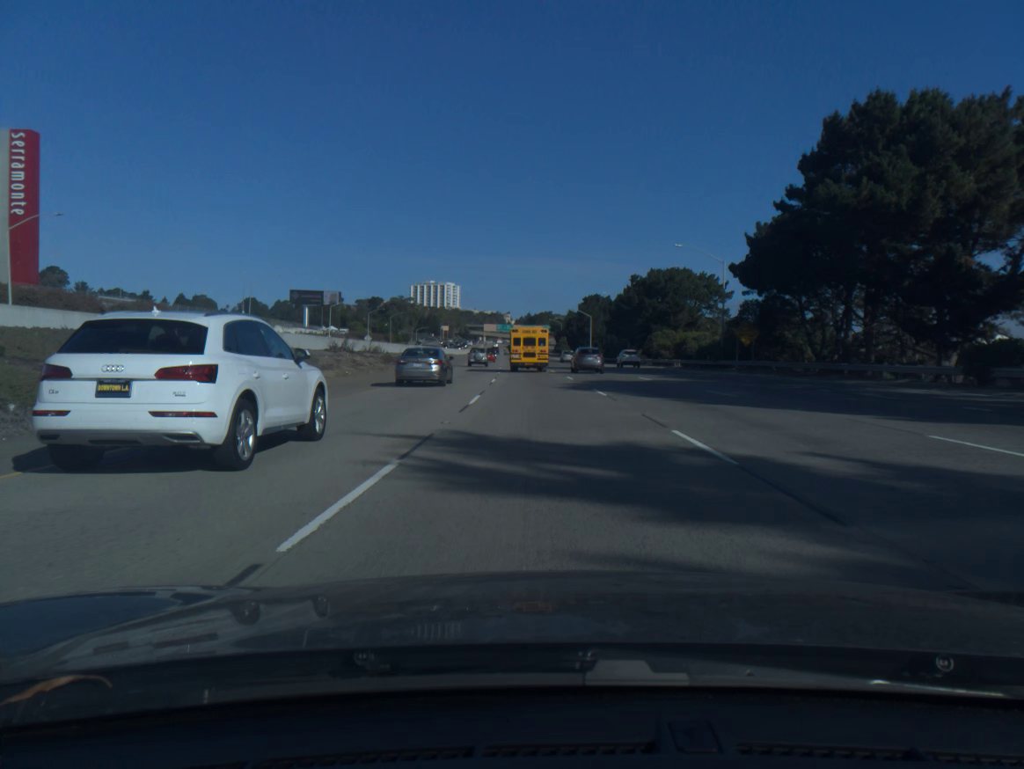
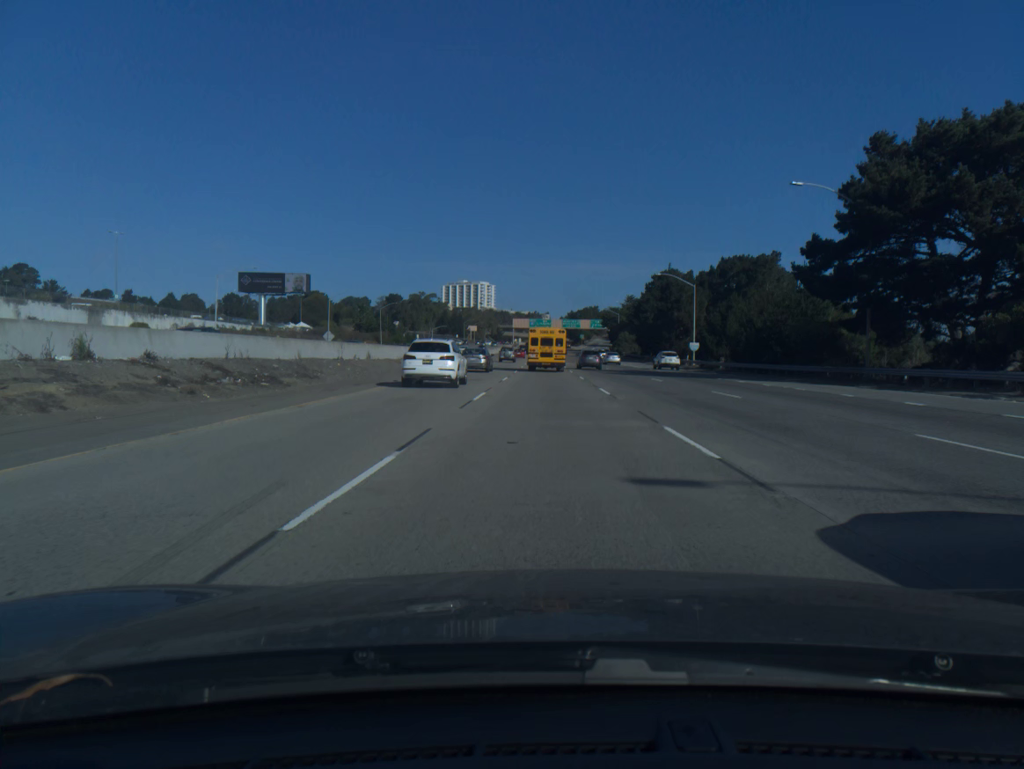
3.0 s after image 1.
(-1.8, +72.5) m; -3°
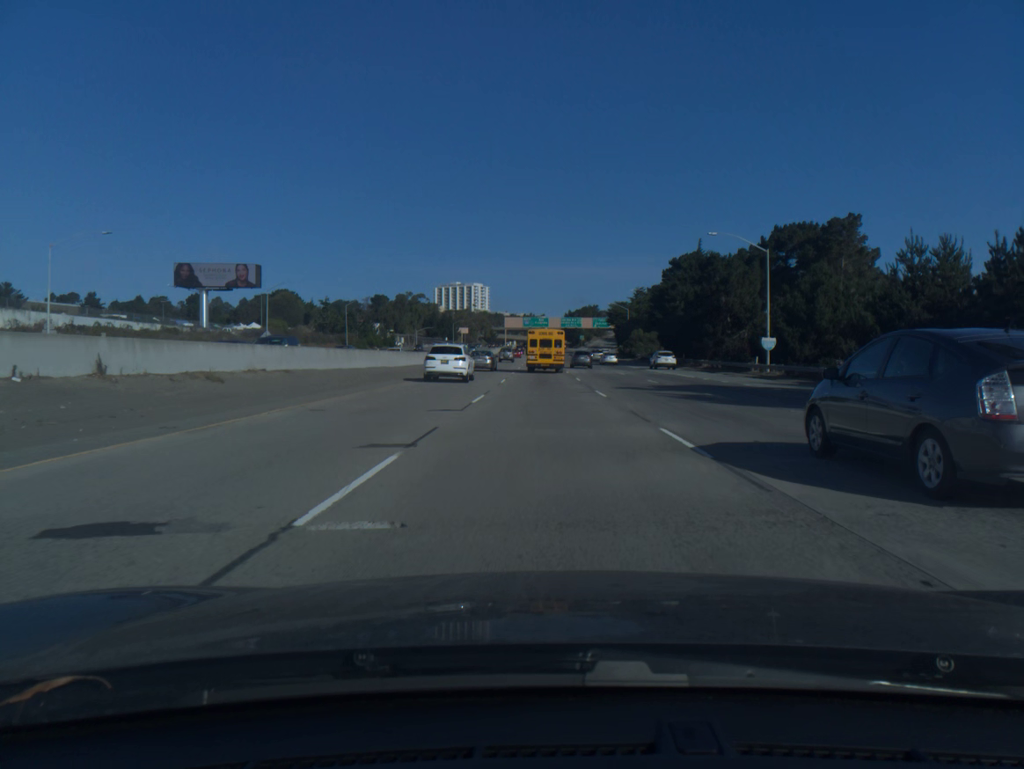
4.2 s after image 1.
(0.0, +29.0) m; 0°
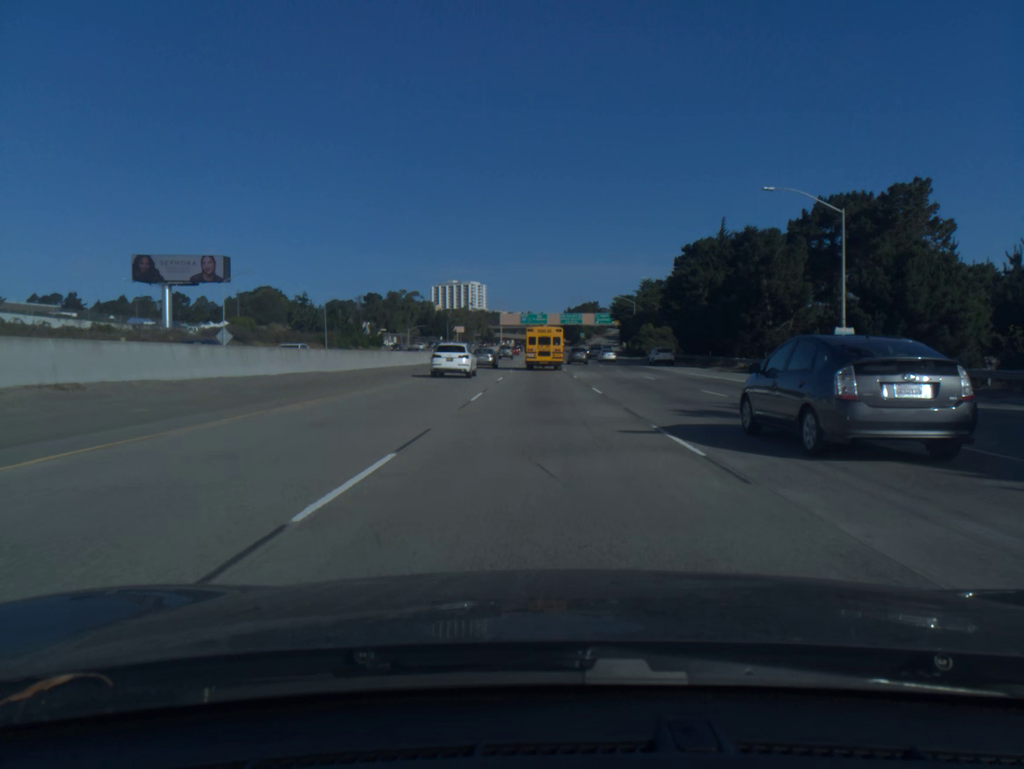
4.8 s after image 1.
(0.0, +14.4) m; 0°
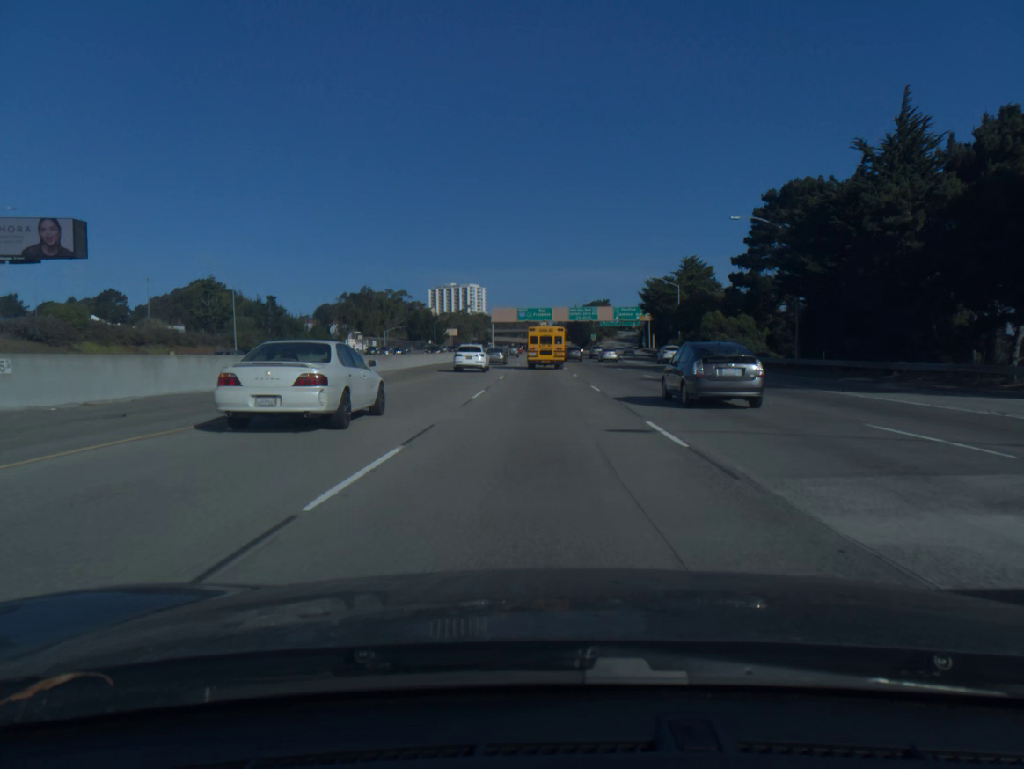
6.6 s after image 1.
(-0.1, +43.2) m; 0°
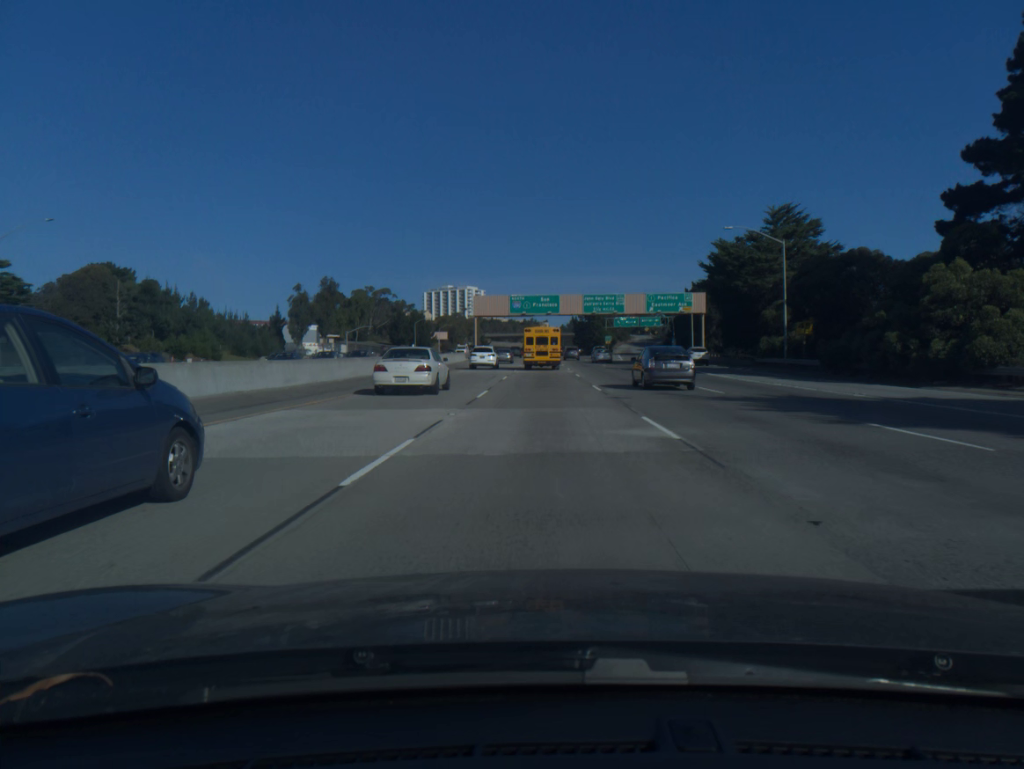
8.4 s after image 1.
(0.0, +43.0) m; 0°
